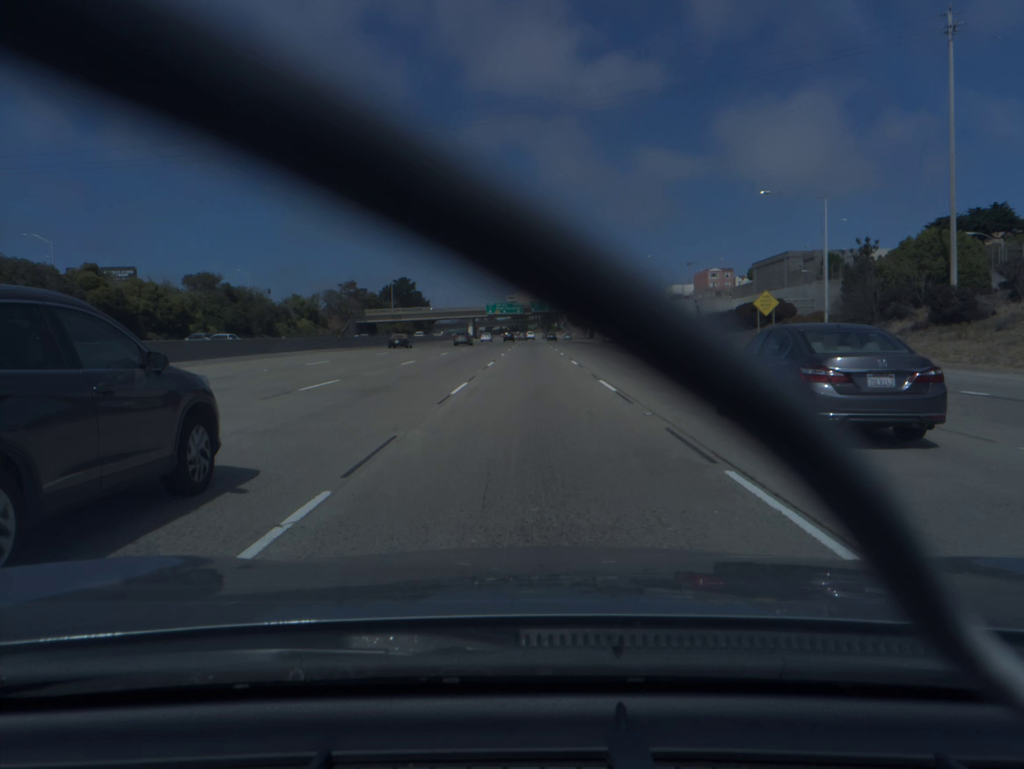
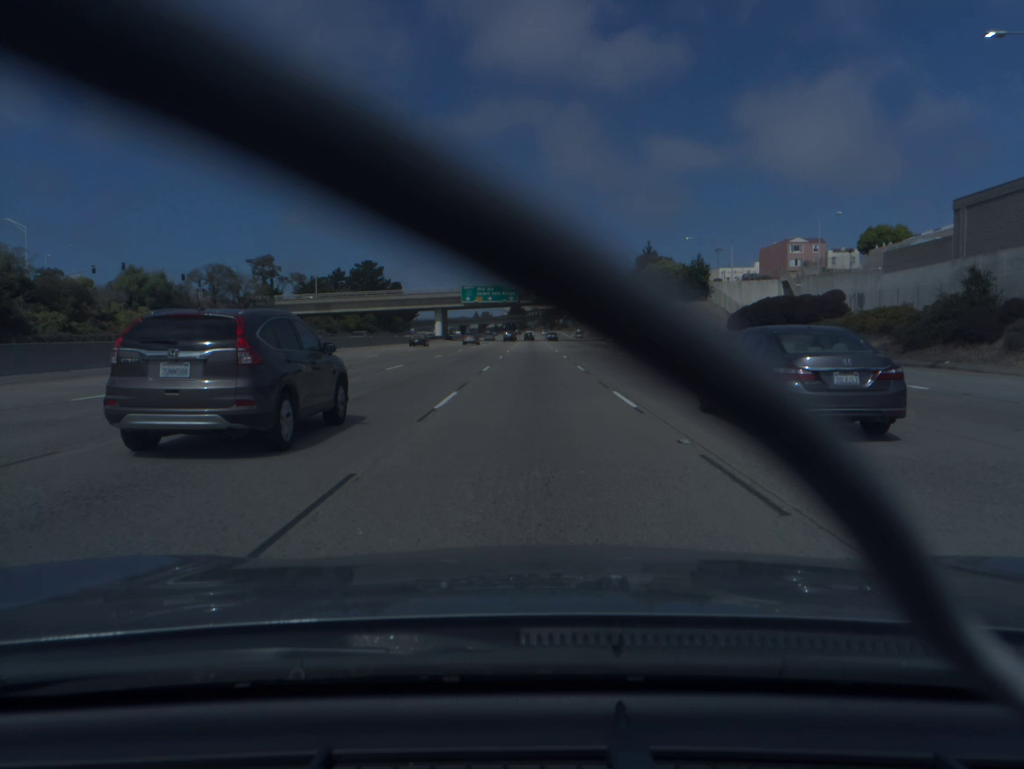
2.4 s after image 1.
(-0.1, +73.8) m; 0°
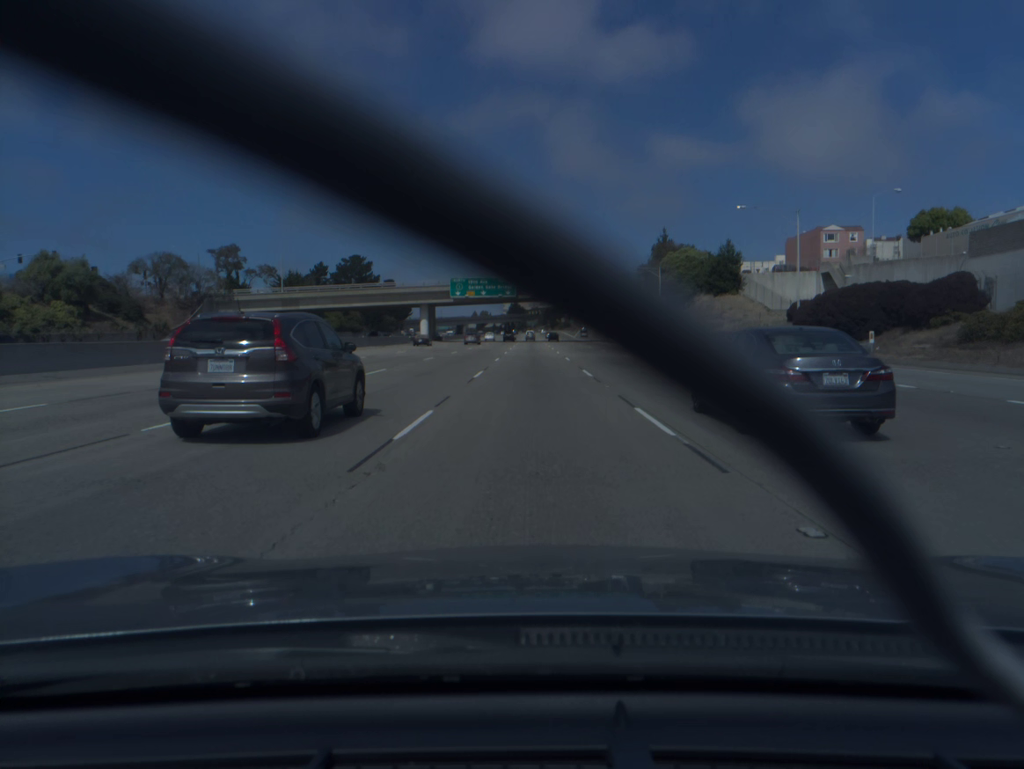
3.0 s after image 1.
(0.0, +18.5) m; 0°
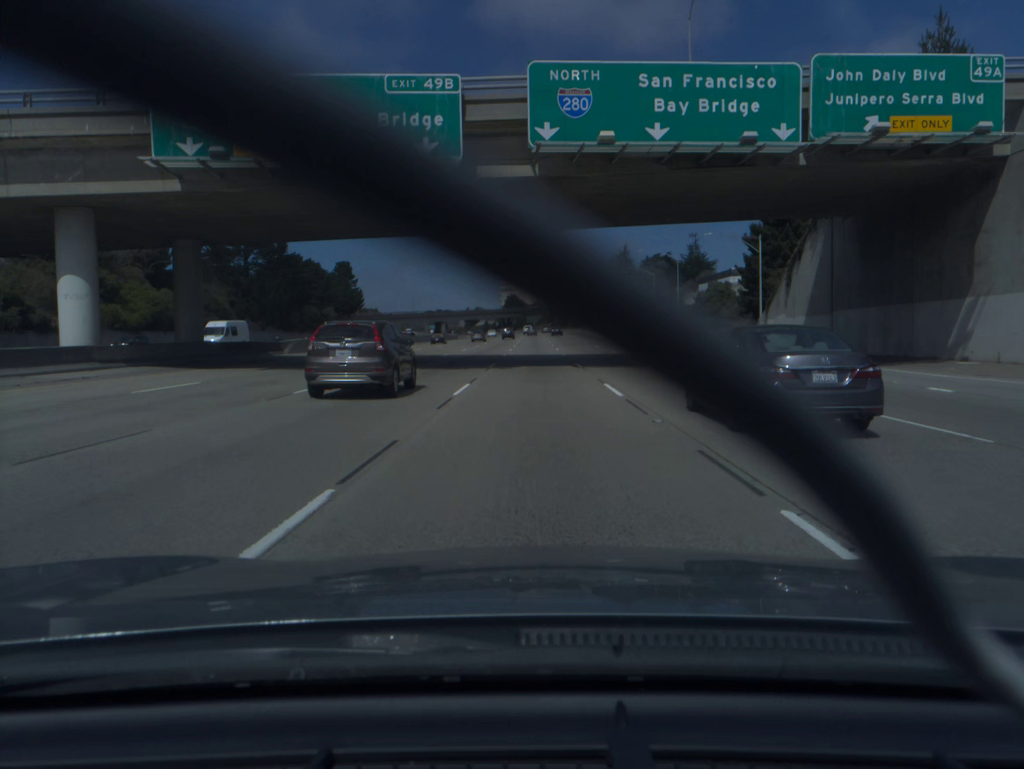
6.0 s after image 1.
(-0.1, +92.8) m; 0°
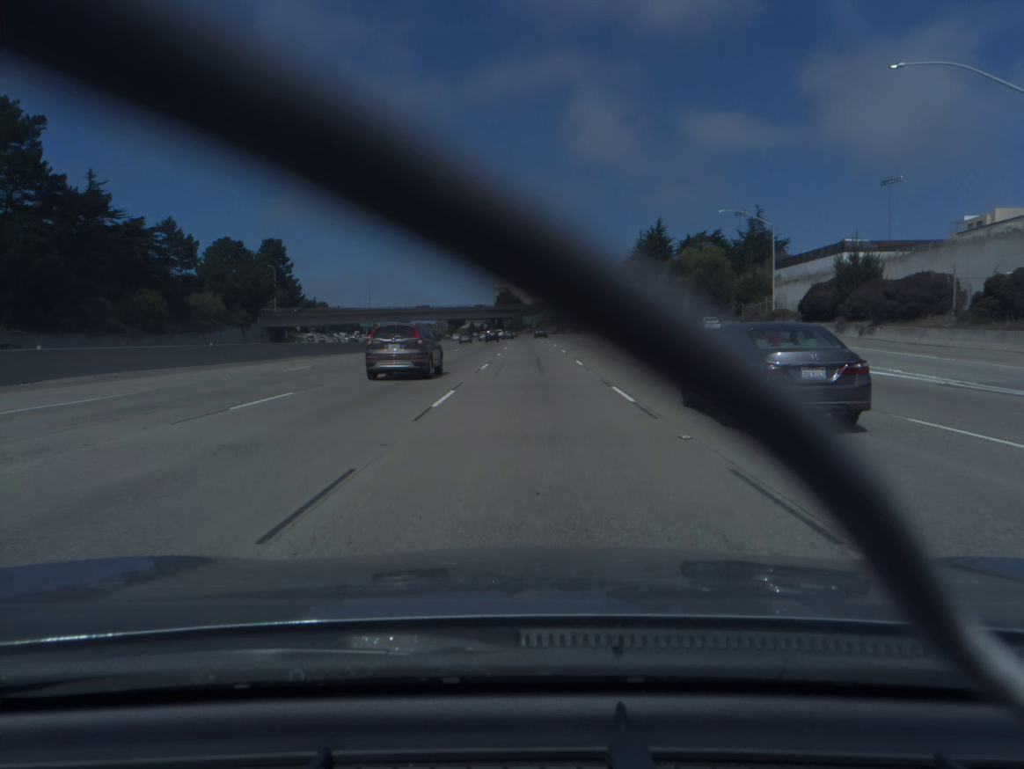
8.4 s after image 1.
(+0.1, +74.7) m; 0°
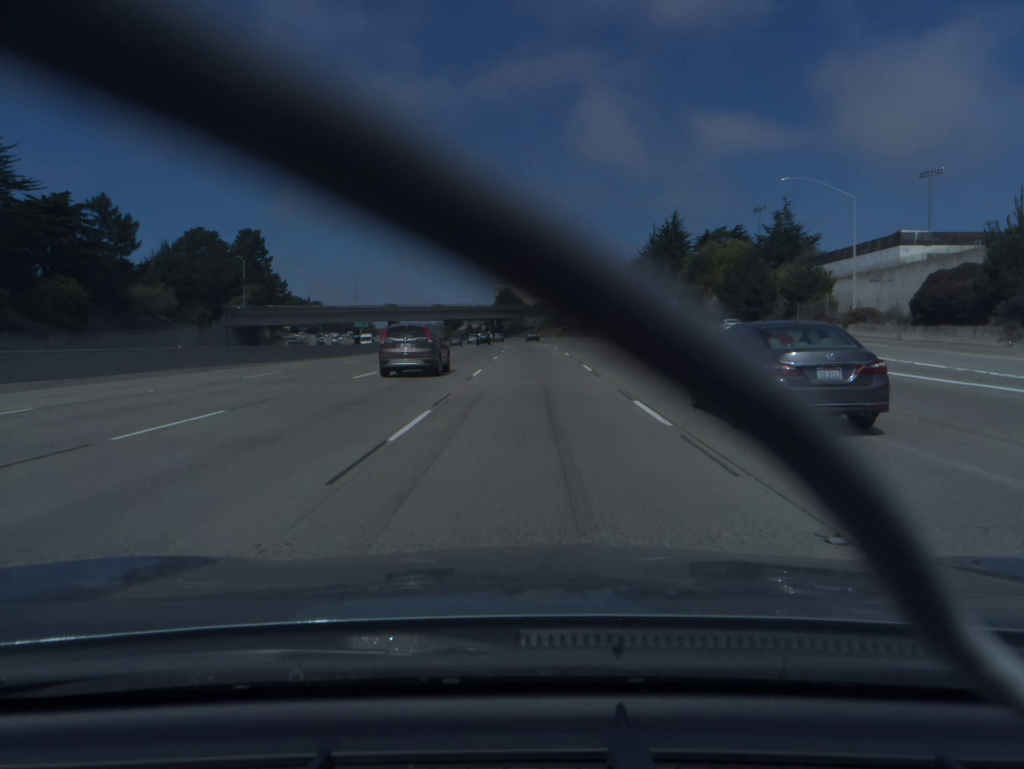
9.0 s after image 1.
(0.0, +18.6) m; 0°
